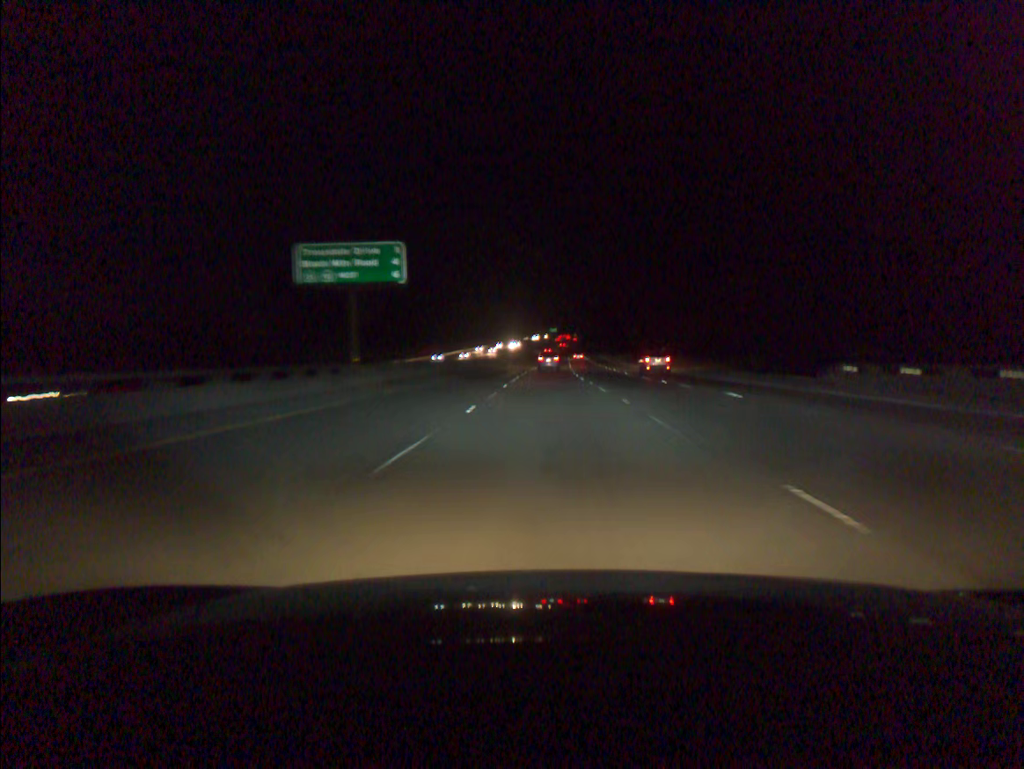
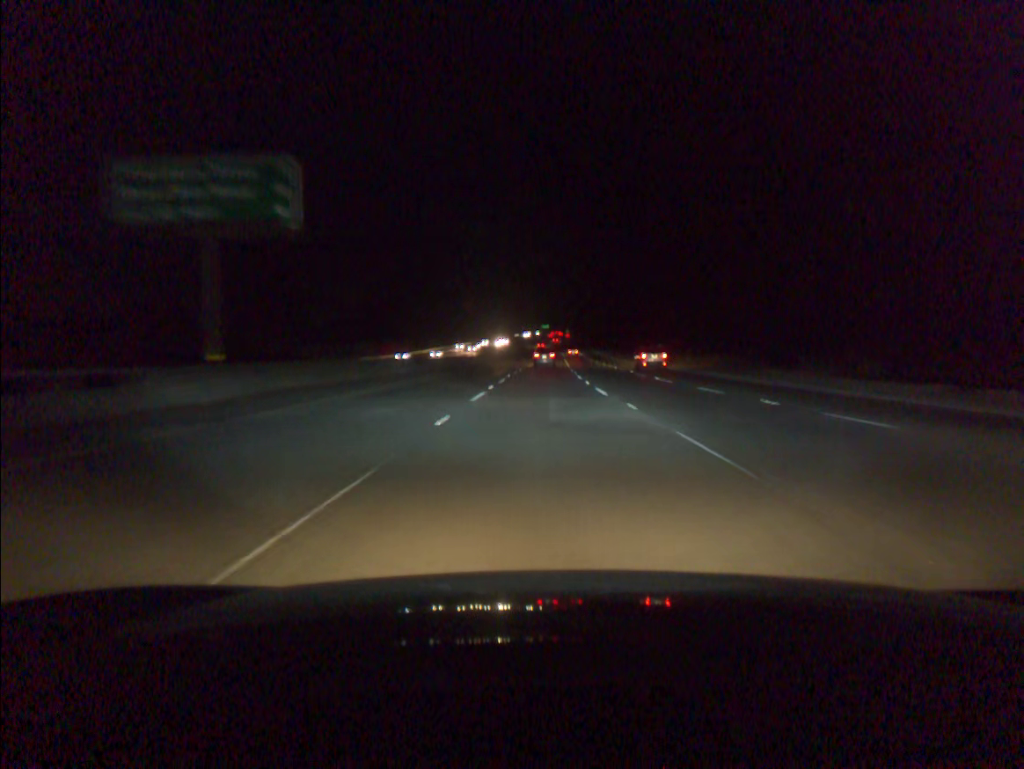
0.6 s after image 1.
(+0.1, +18.5) m; +1°
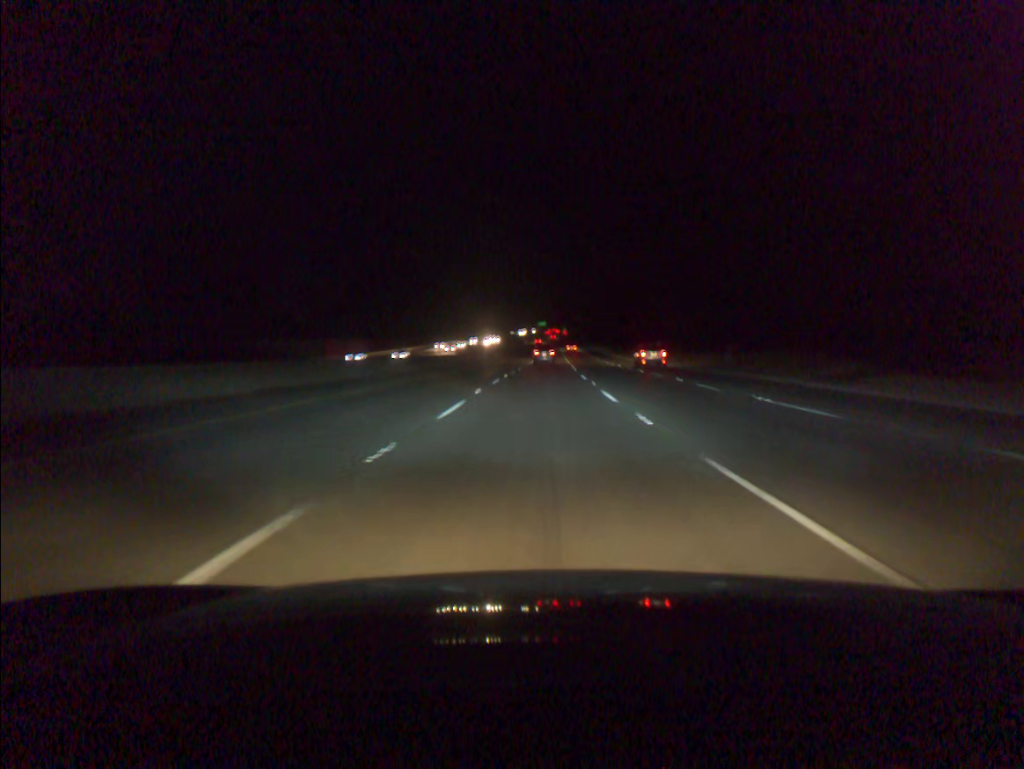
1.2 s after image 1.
(0.0, +18.5) m; 0°
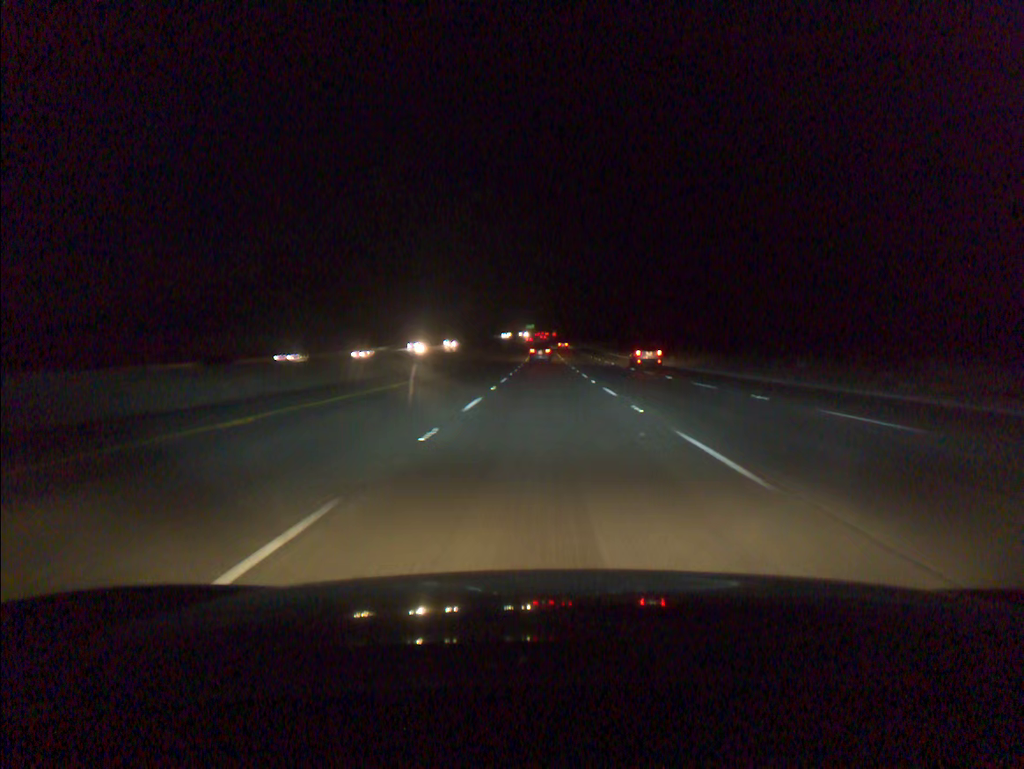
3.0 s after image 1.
(+0.3, +55.4) m; +1°
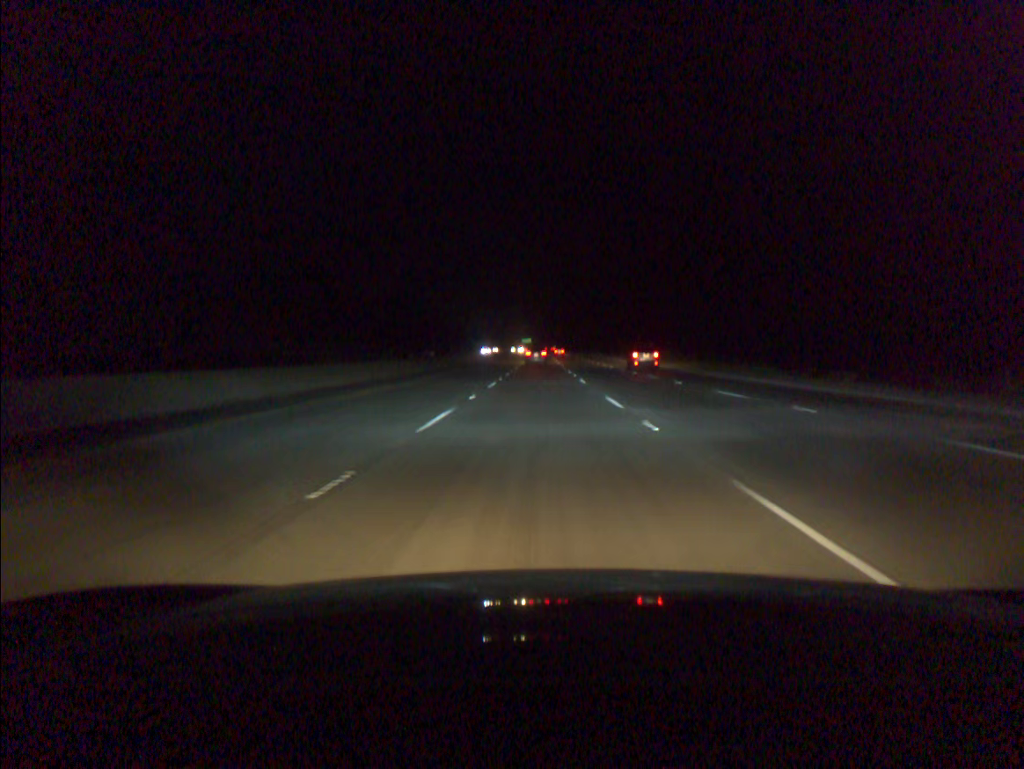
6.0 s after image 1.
(+0.5, +91.6) m; 0°
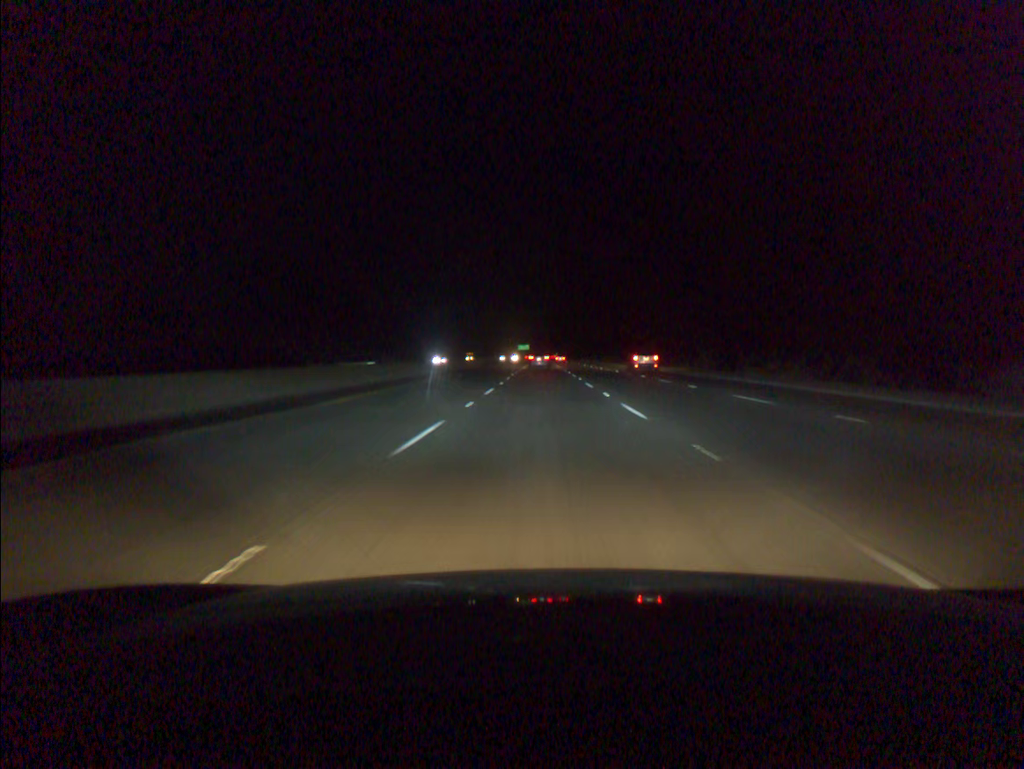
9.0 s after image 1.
(-0.1, +90.4) m; 0°
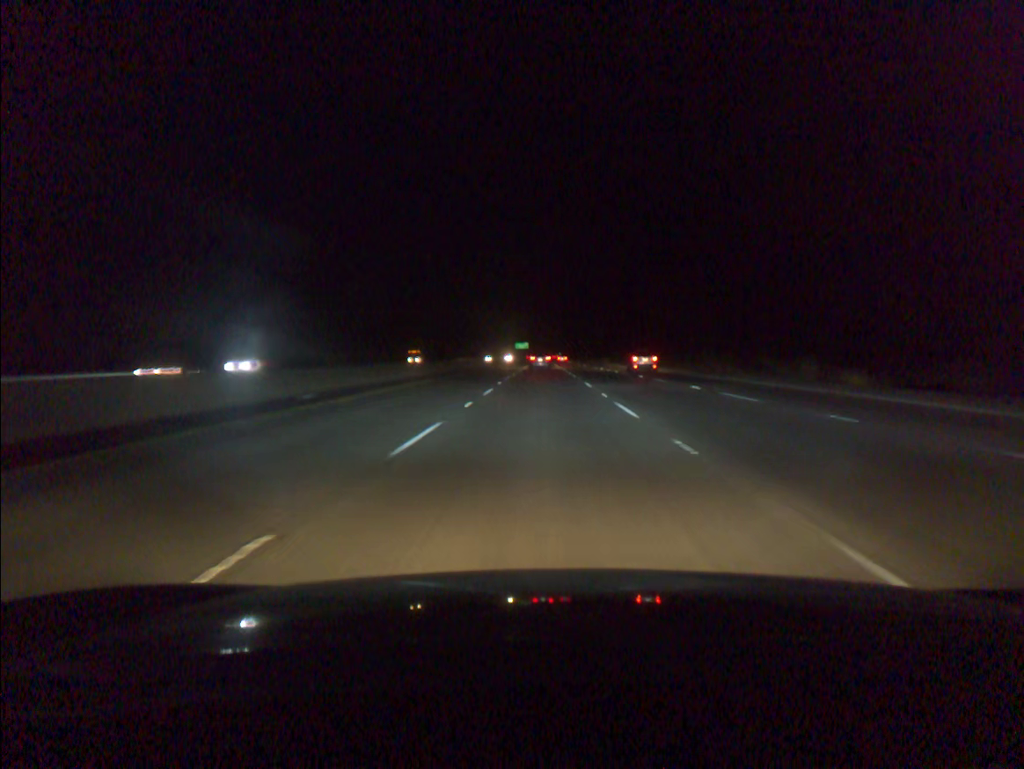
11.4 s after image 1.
(+0.1, +72.4) m; 0°
